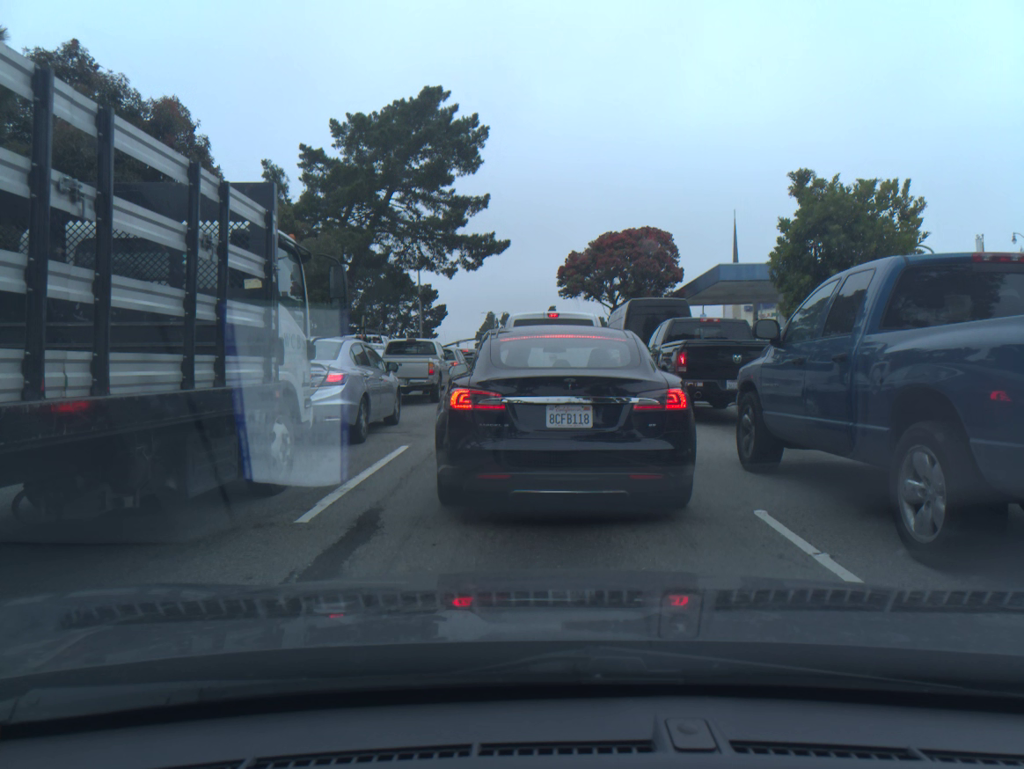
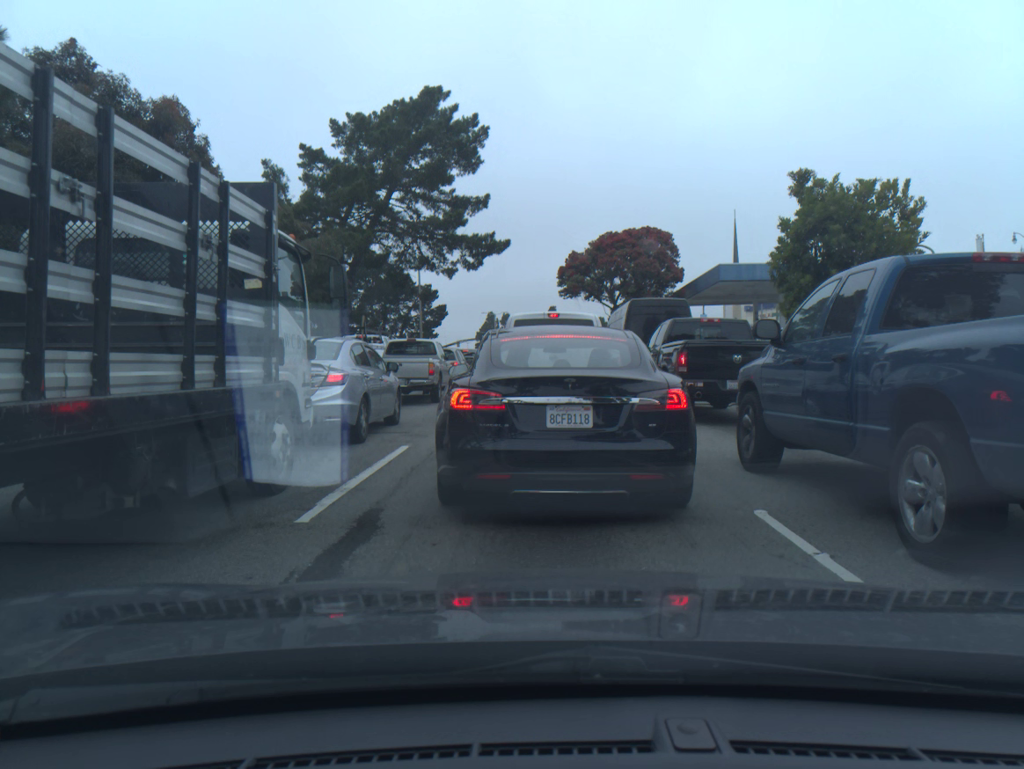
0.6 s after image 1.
(0.0, 0.0) m; 0°
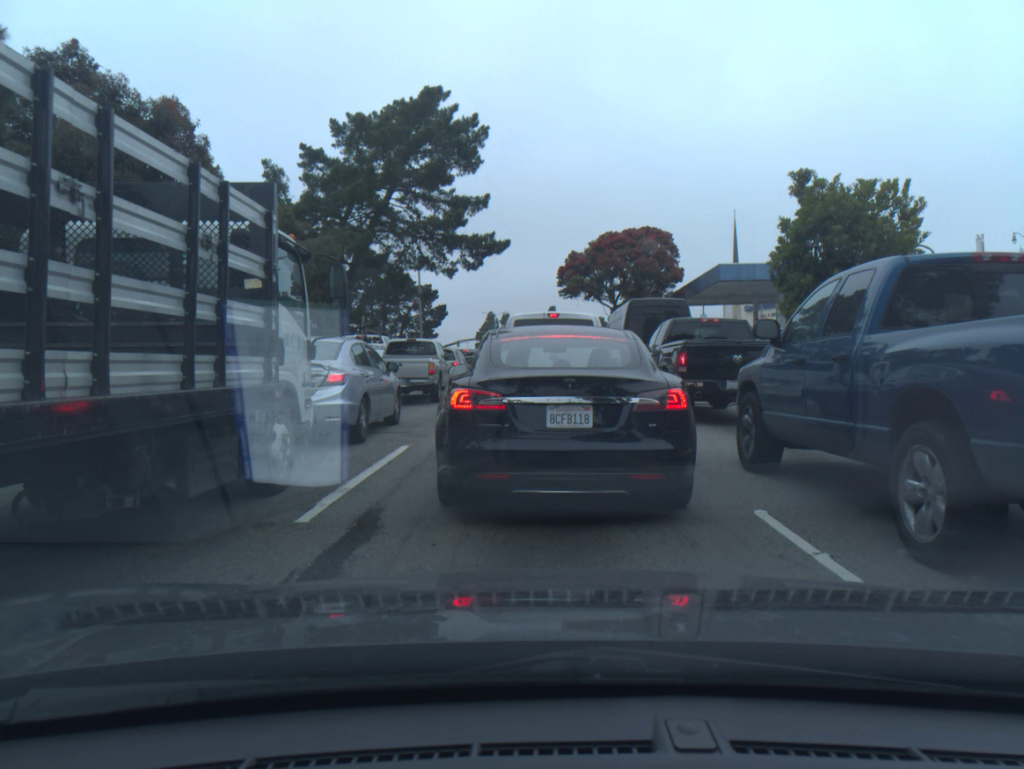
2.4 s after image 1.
(0.0, 0.0) m; 0°
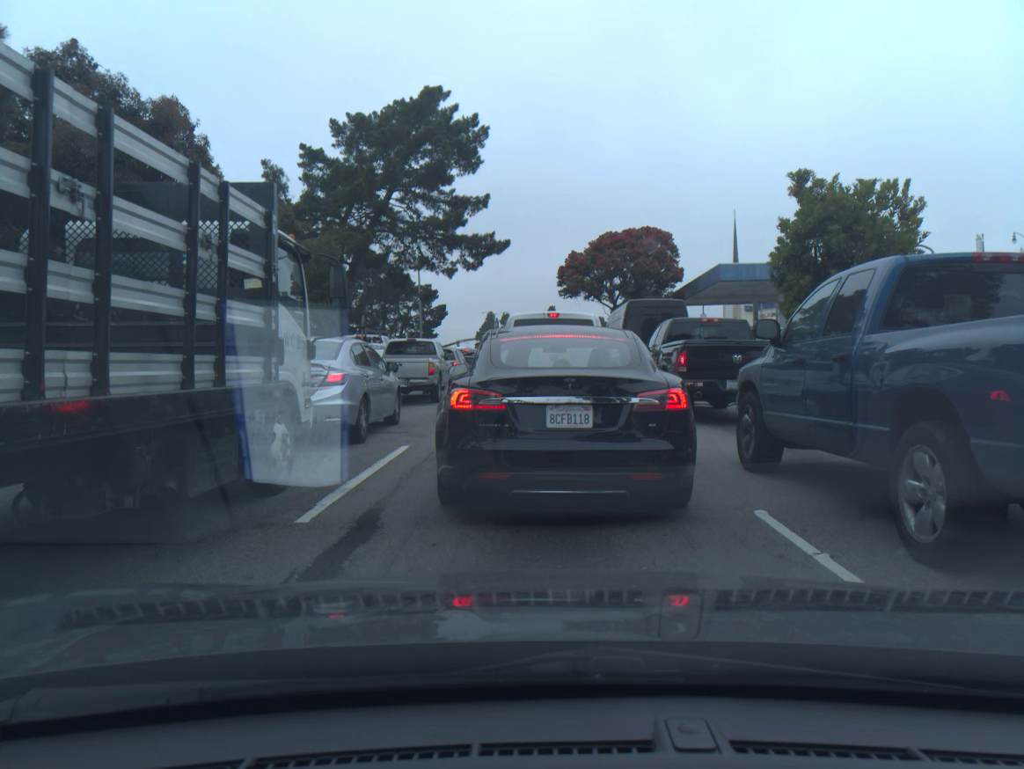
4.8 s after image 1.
(0.0, 0.0) m; 0°
